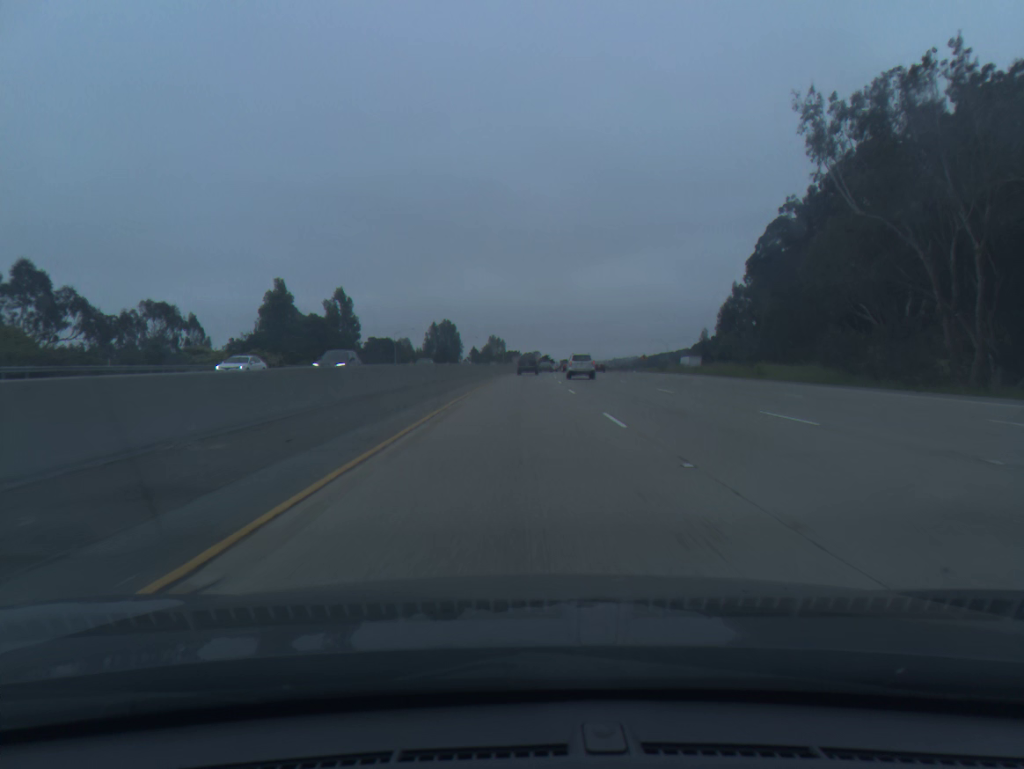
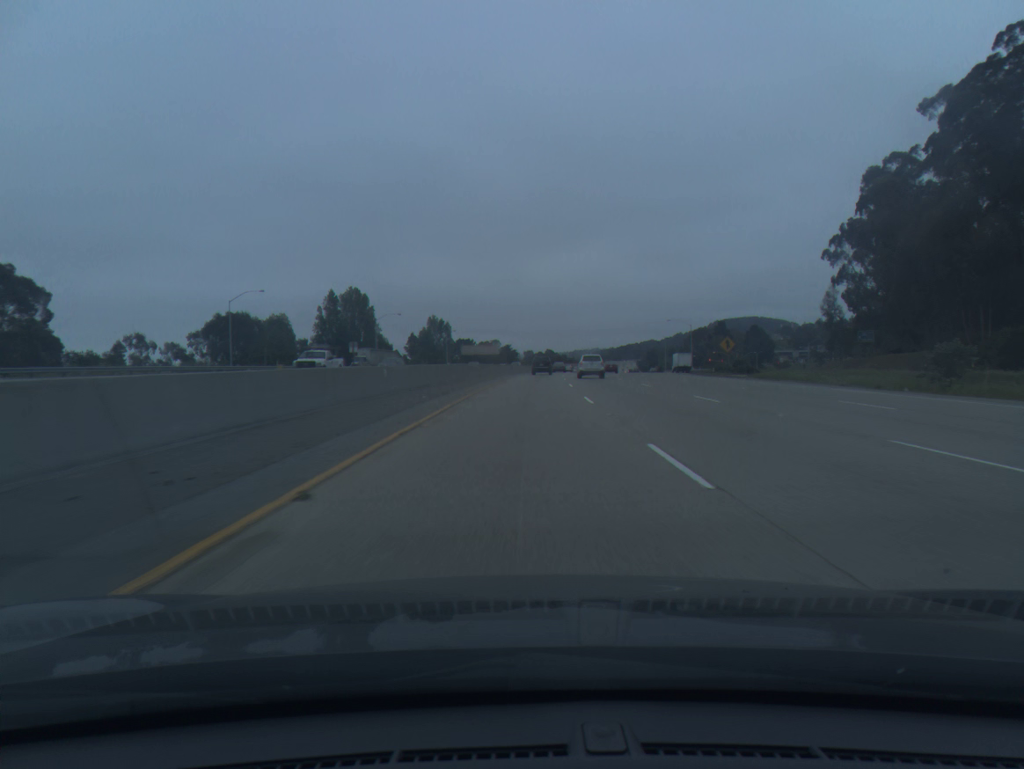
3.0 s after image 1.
(+2.6, +92.4) m; +3°
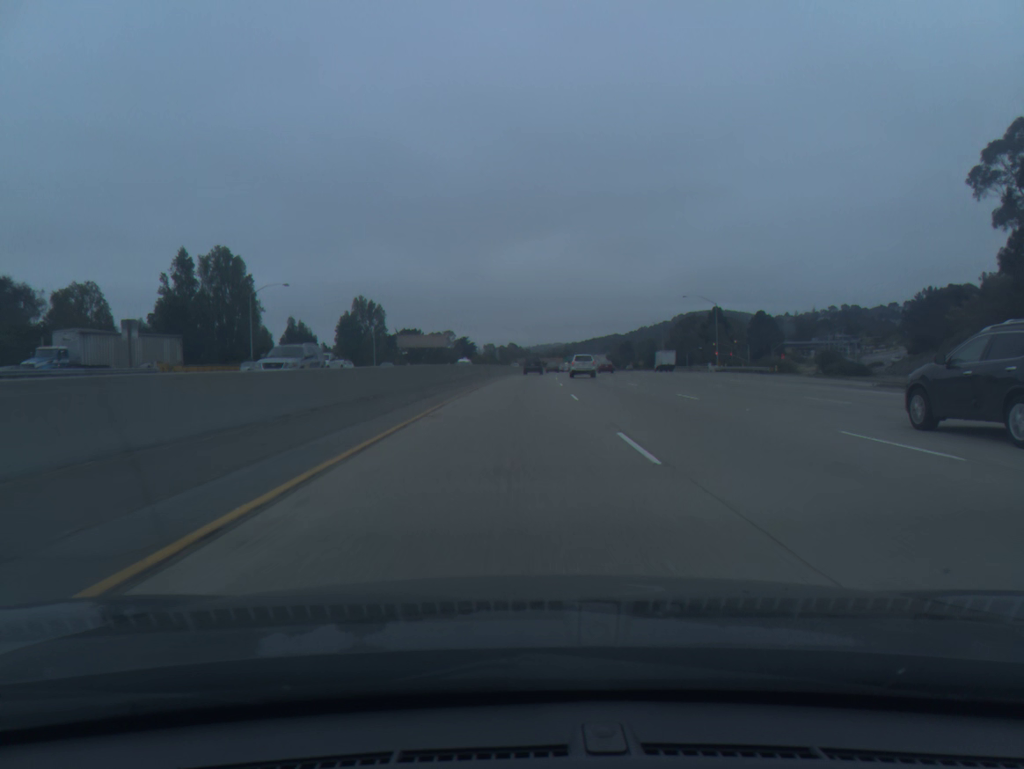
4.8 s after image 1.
(+1.5, +55.5) m; +3°
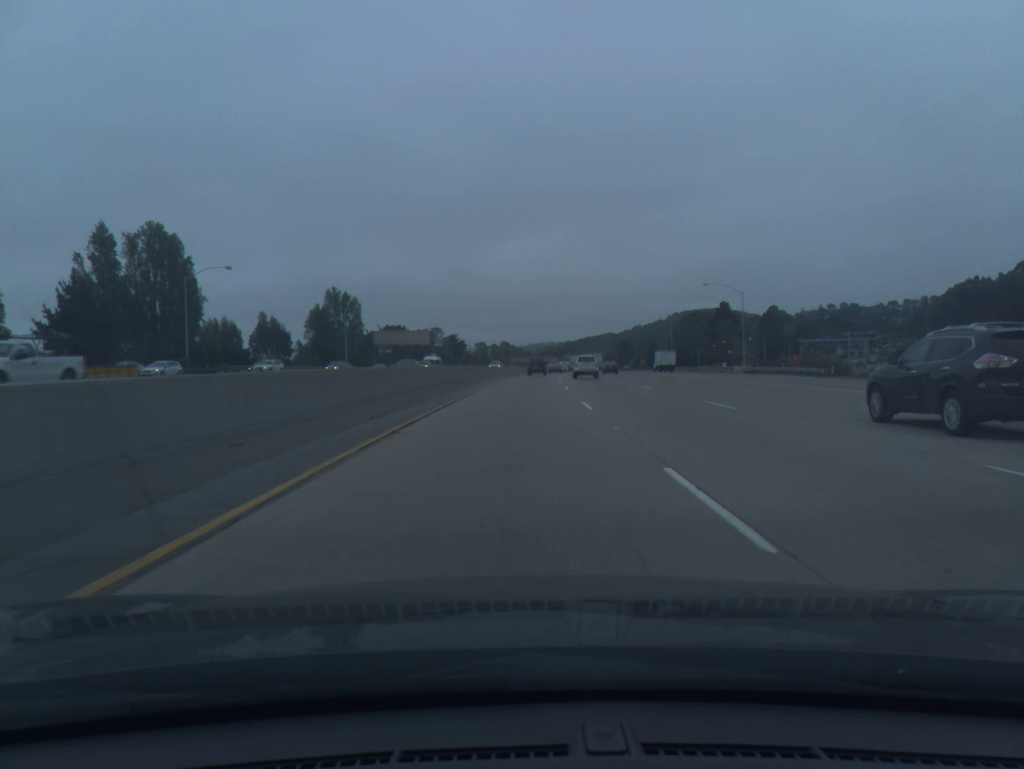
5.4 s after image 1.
(+0.1, +18.5) m; +1°
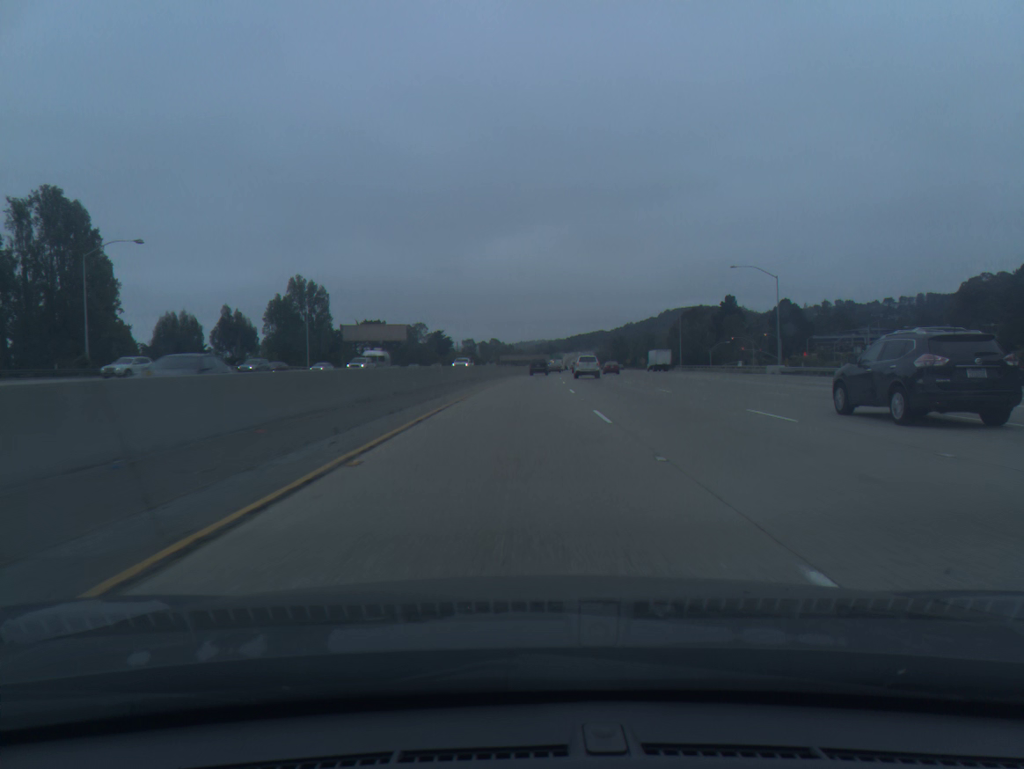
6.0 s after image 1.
(+0.1, +18.5) m; +1°
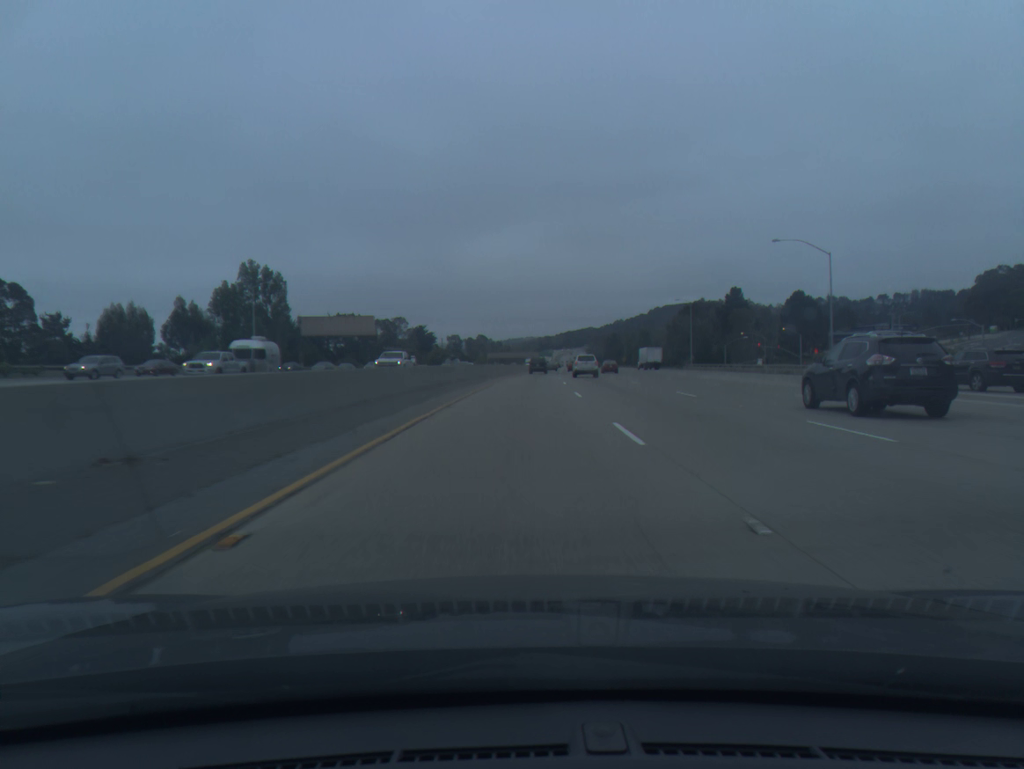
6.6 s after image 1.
(+0.1, +18.5) m; +1°
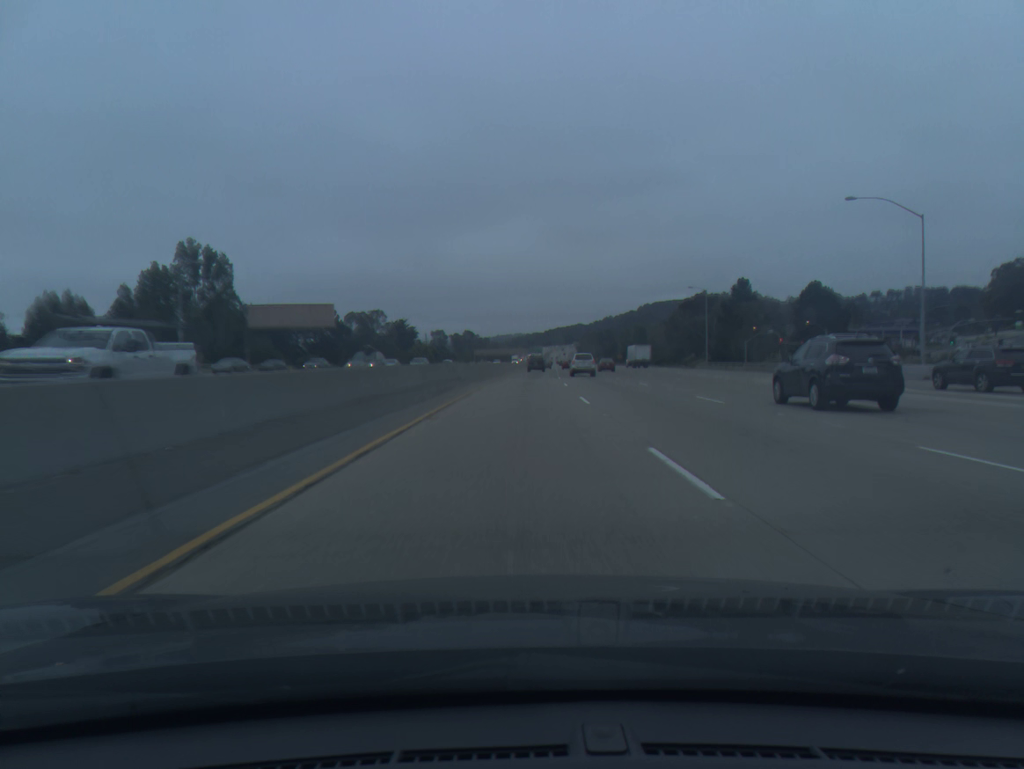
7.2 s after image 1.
(+0.1, +18.5) m; +1°
